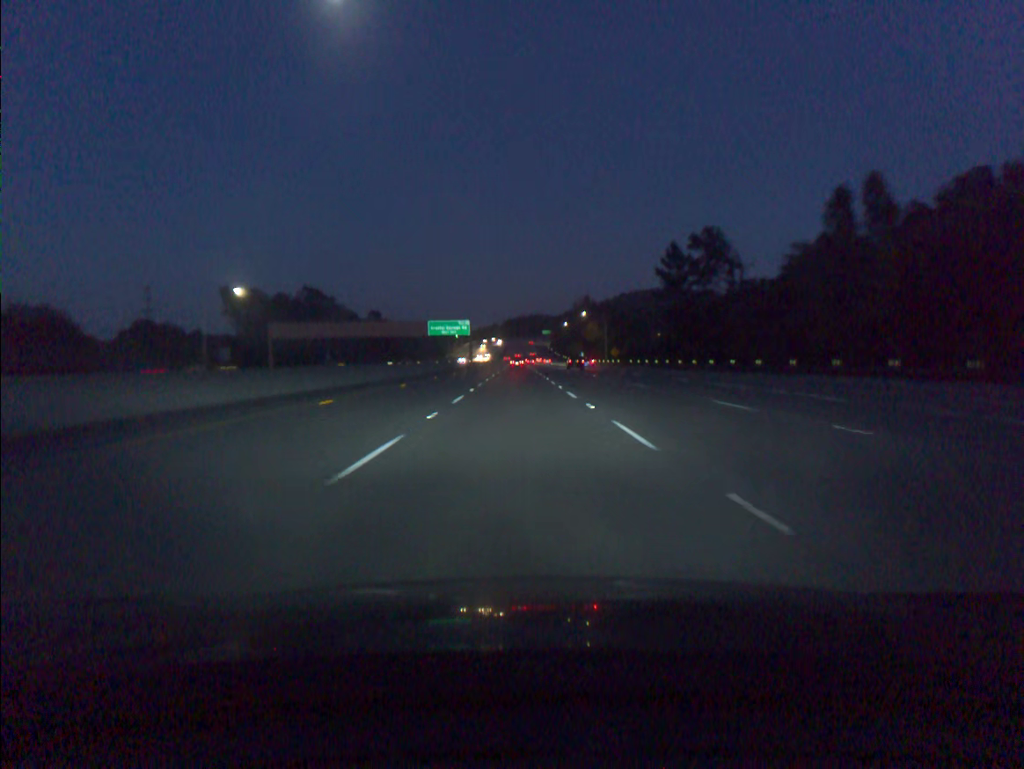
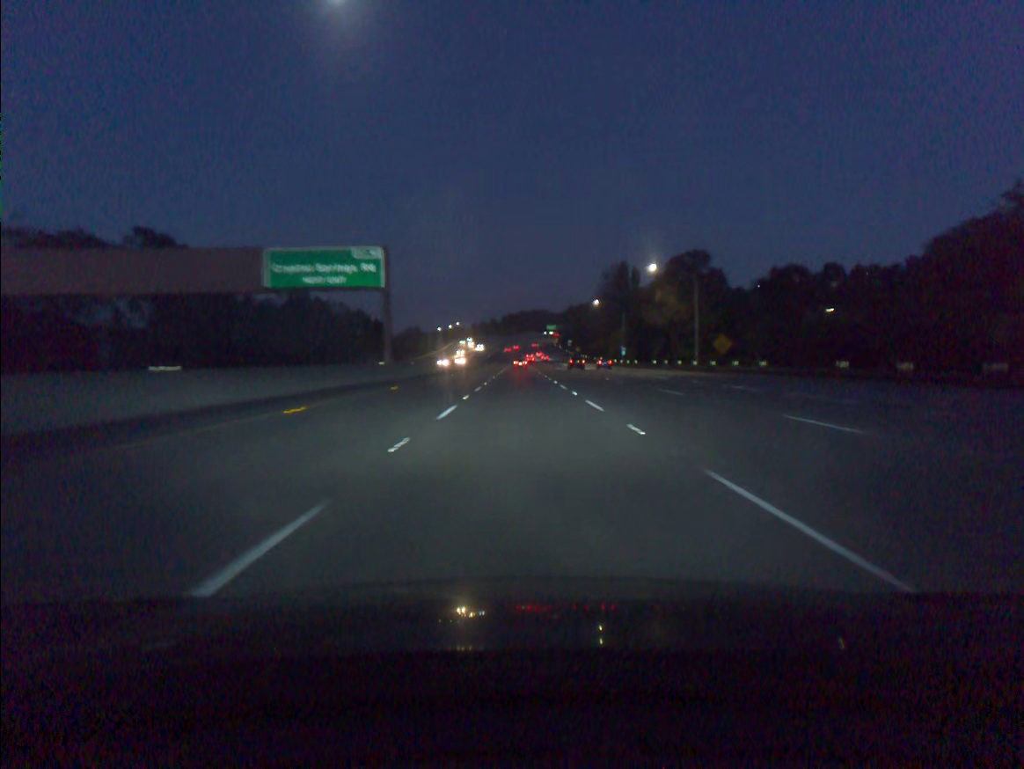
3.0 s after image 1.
(-0.3, +91.5) m; 0°
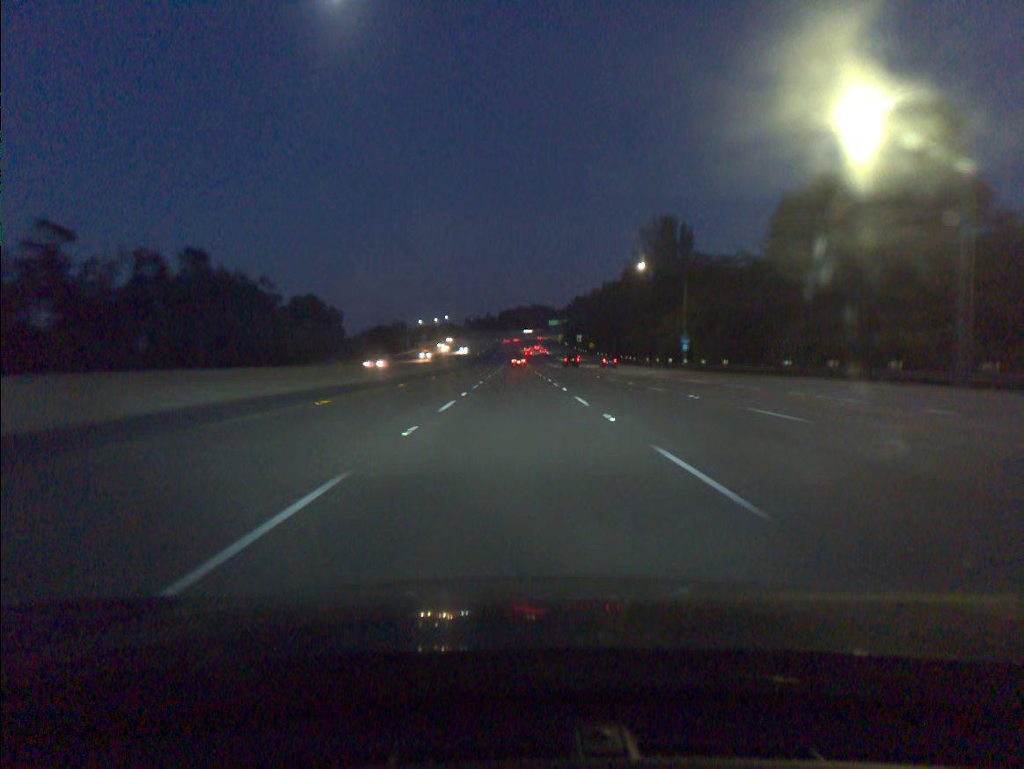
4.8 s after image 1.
(+0.1, +54.9) m; 0°
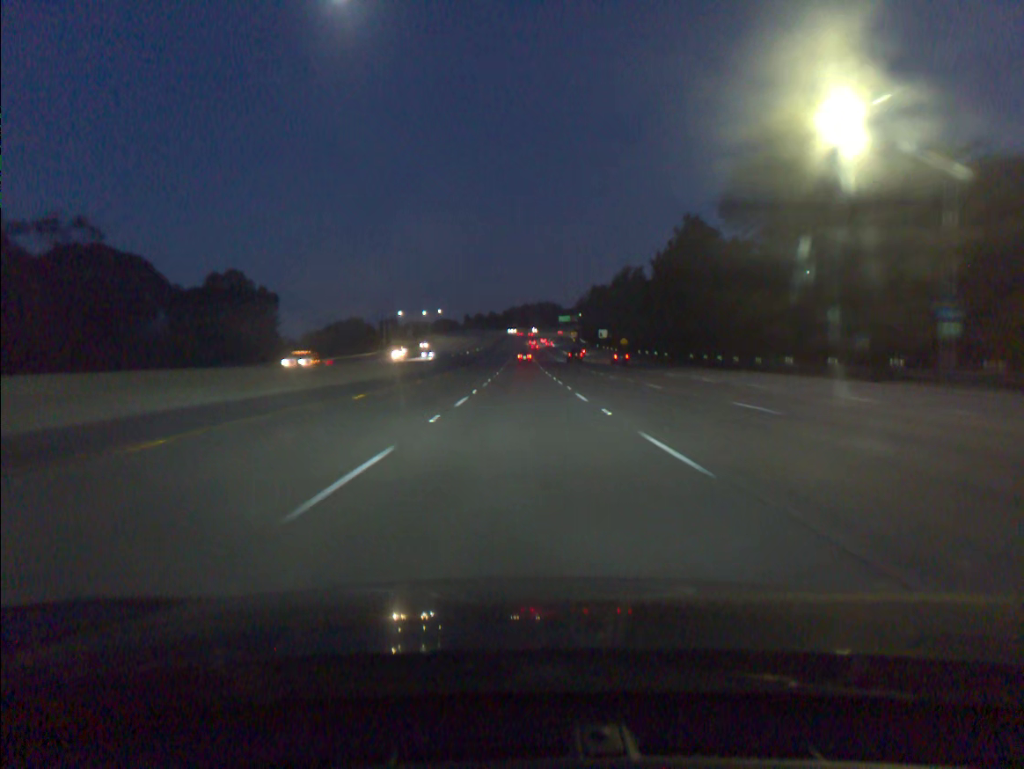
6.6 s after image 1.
(-0.2, +54.9) m; 0°
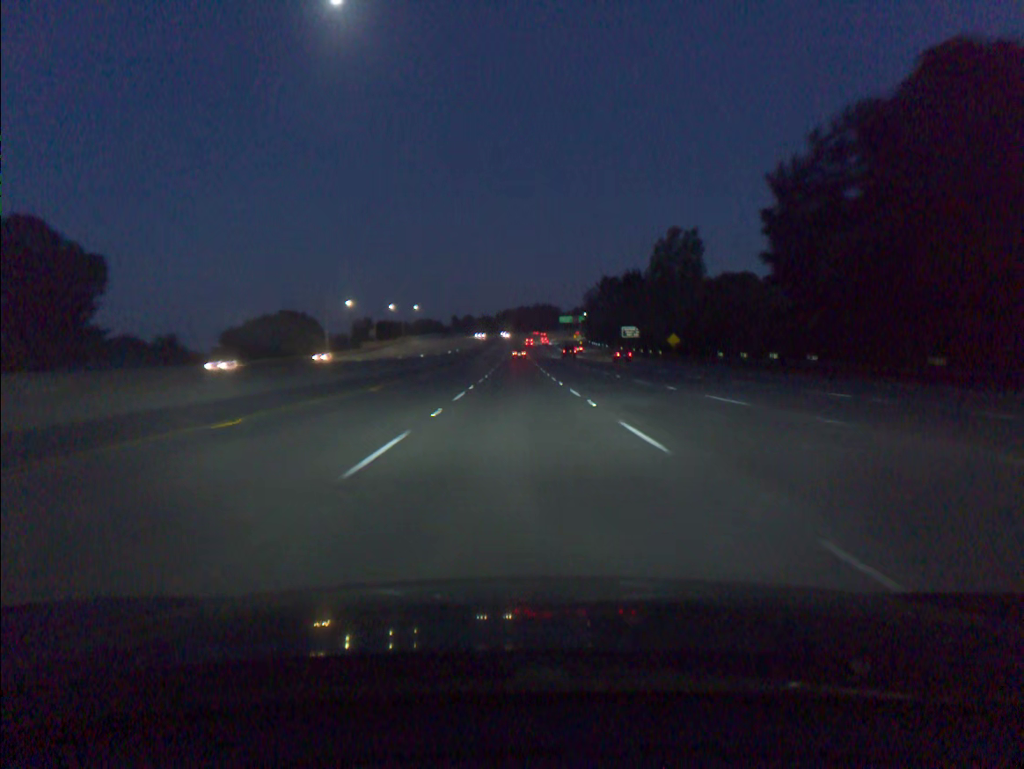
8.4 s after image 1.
(+0.2, +54.9) m; 0°
